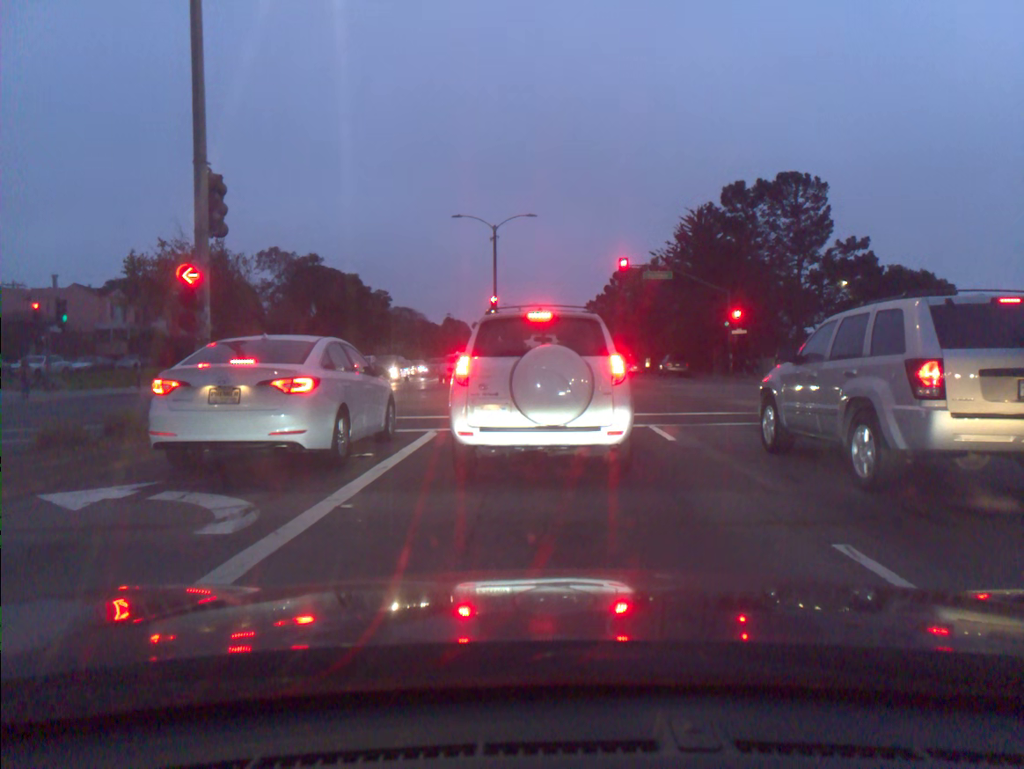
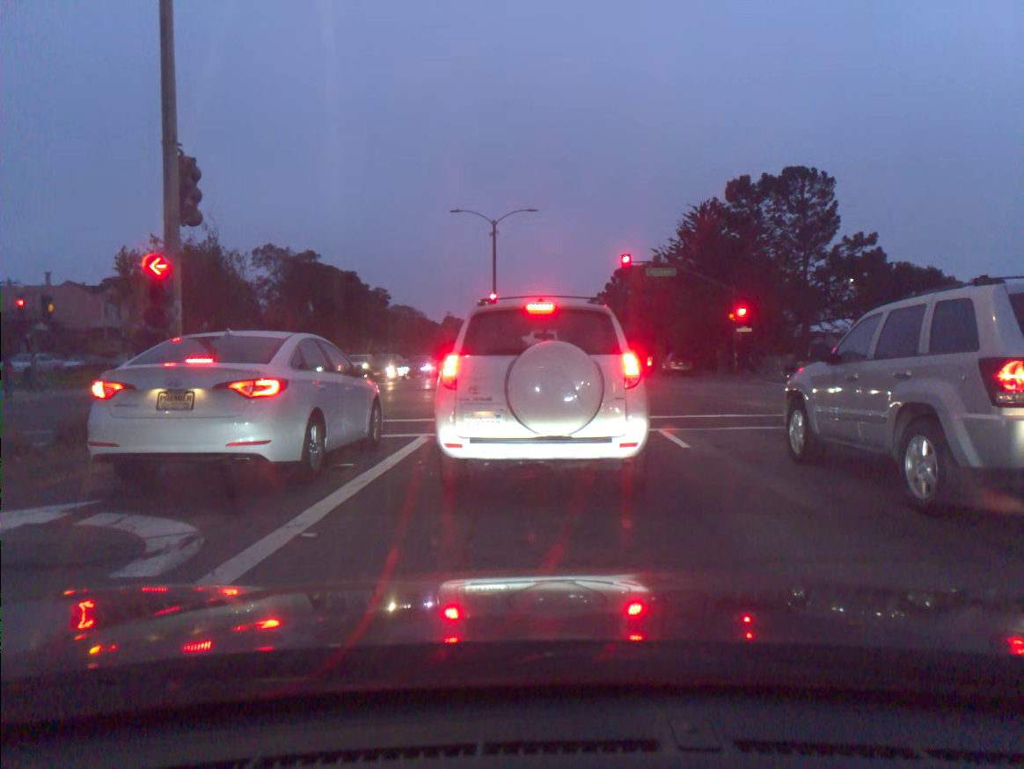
(0.0, +1.1) m; 0°
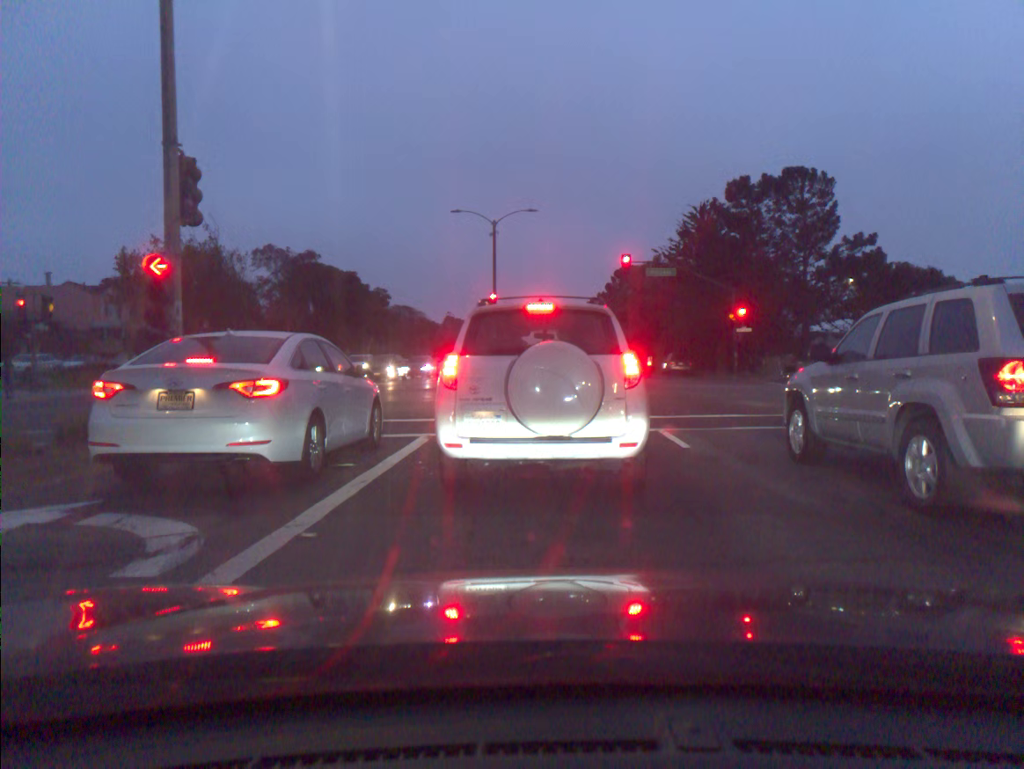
(0.0, 0.0) m; 0°
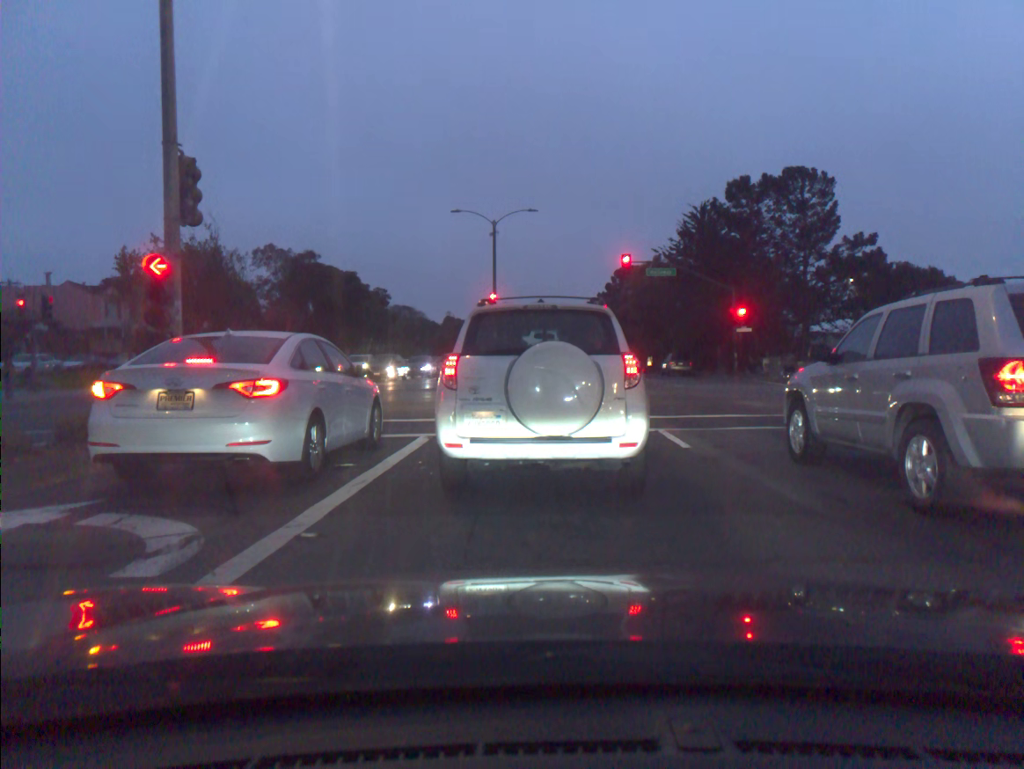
(0.0, 0.0) m; 0°
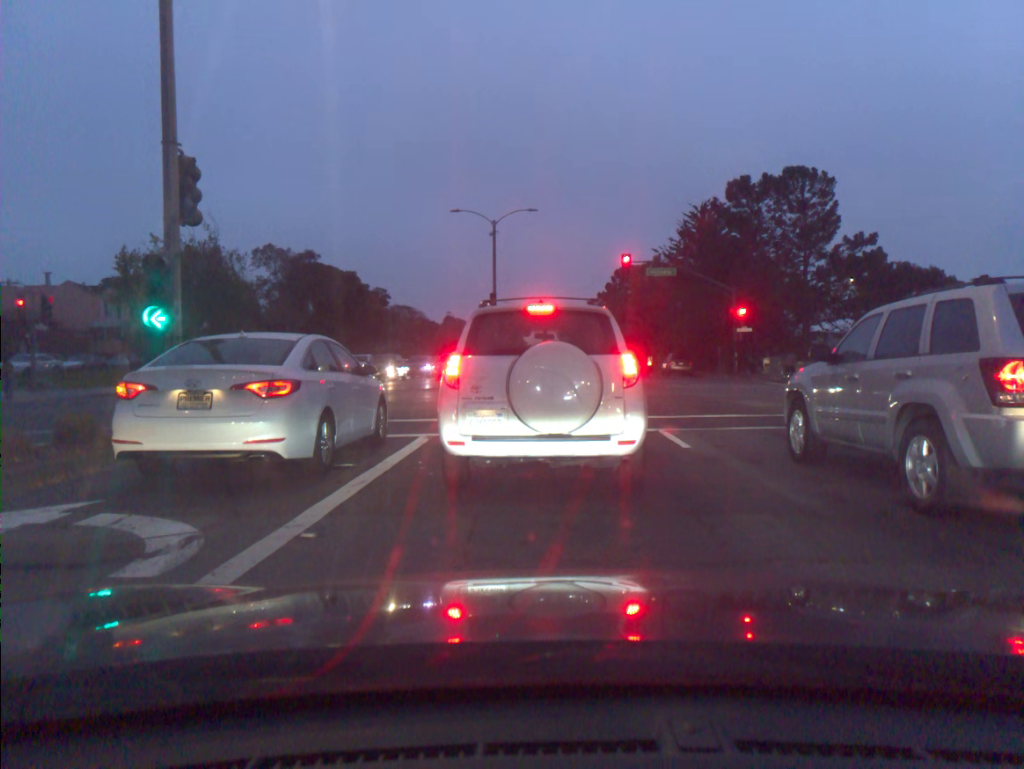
(0.0, 0.0) m; 0°
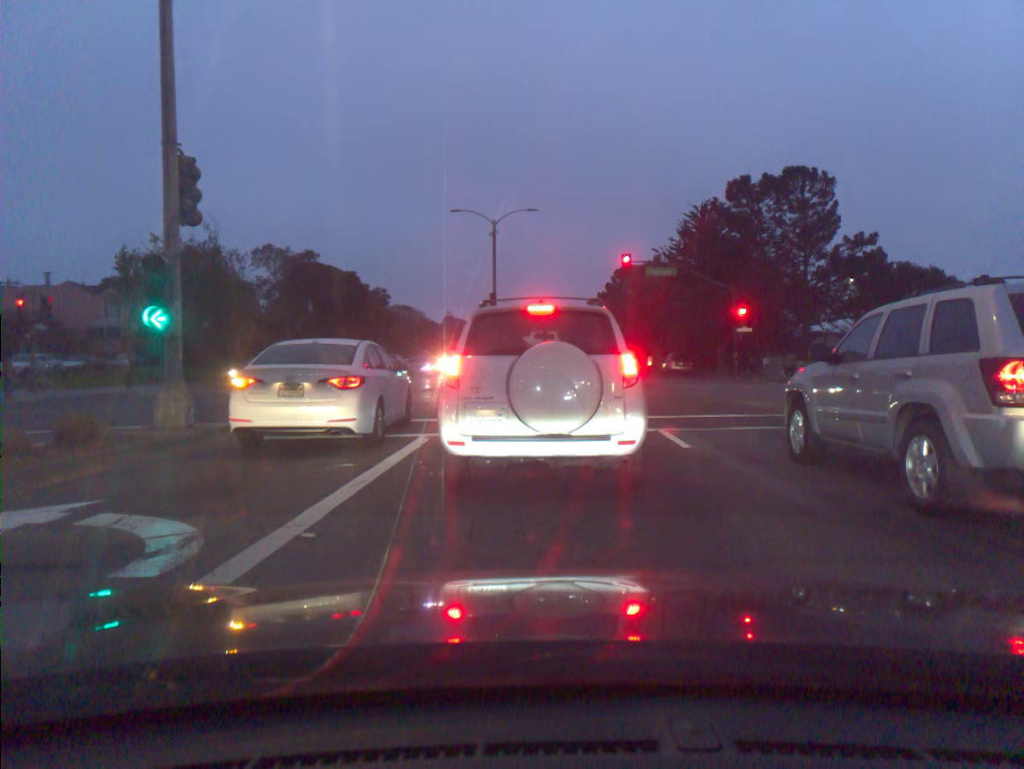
(0.0, 0.0) m; 0°
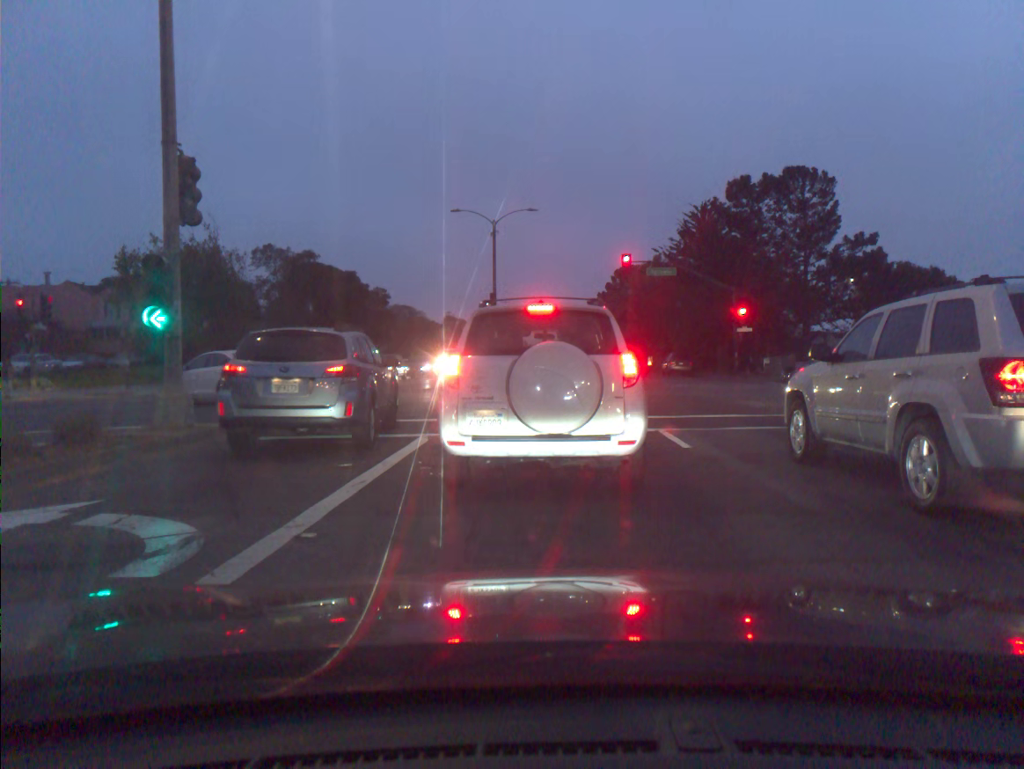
(0.0, 0.0) m; 0°
